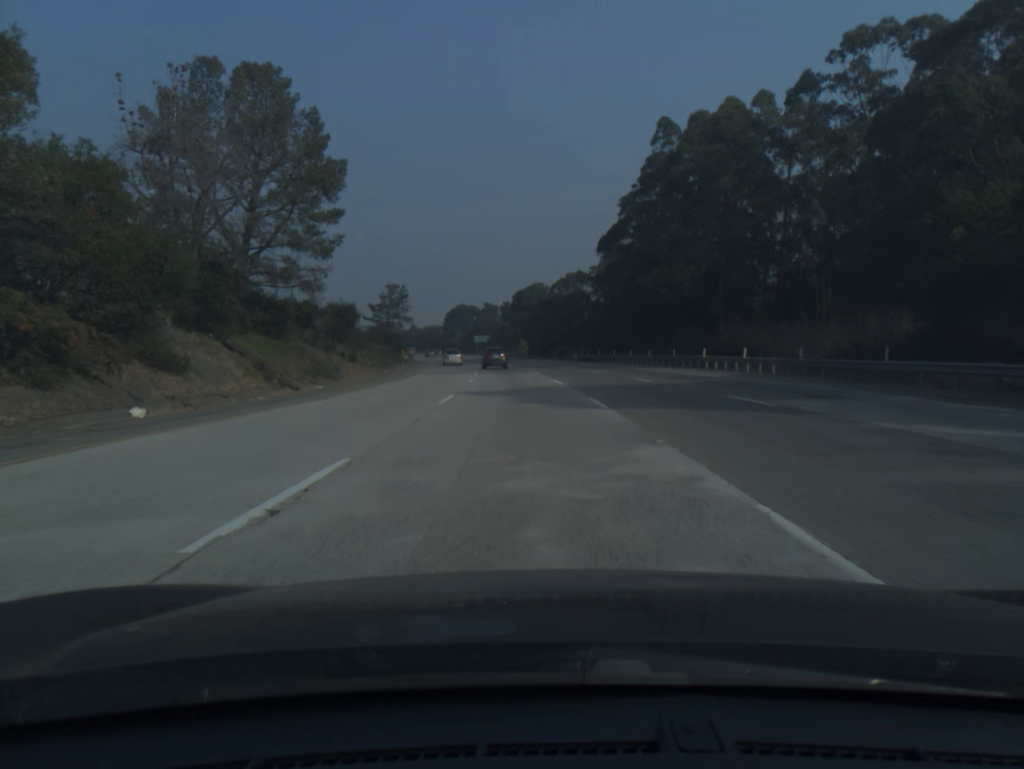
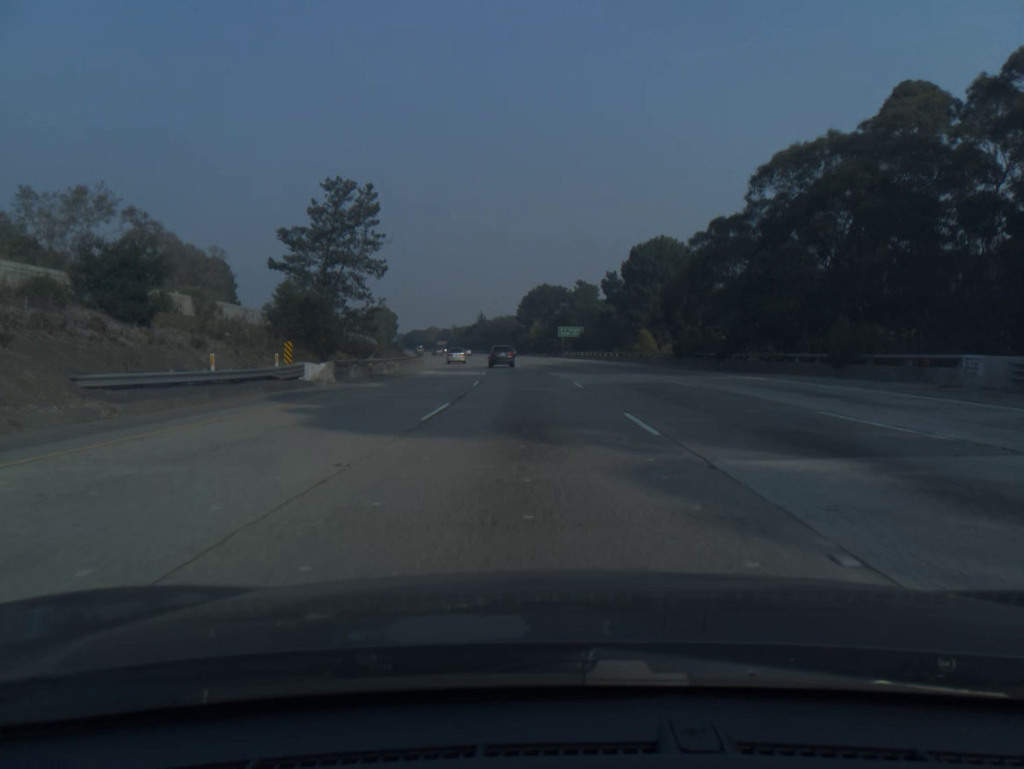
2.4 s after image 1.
(-4.9, +78.2) m; -7°
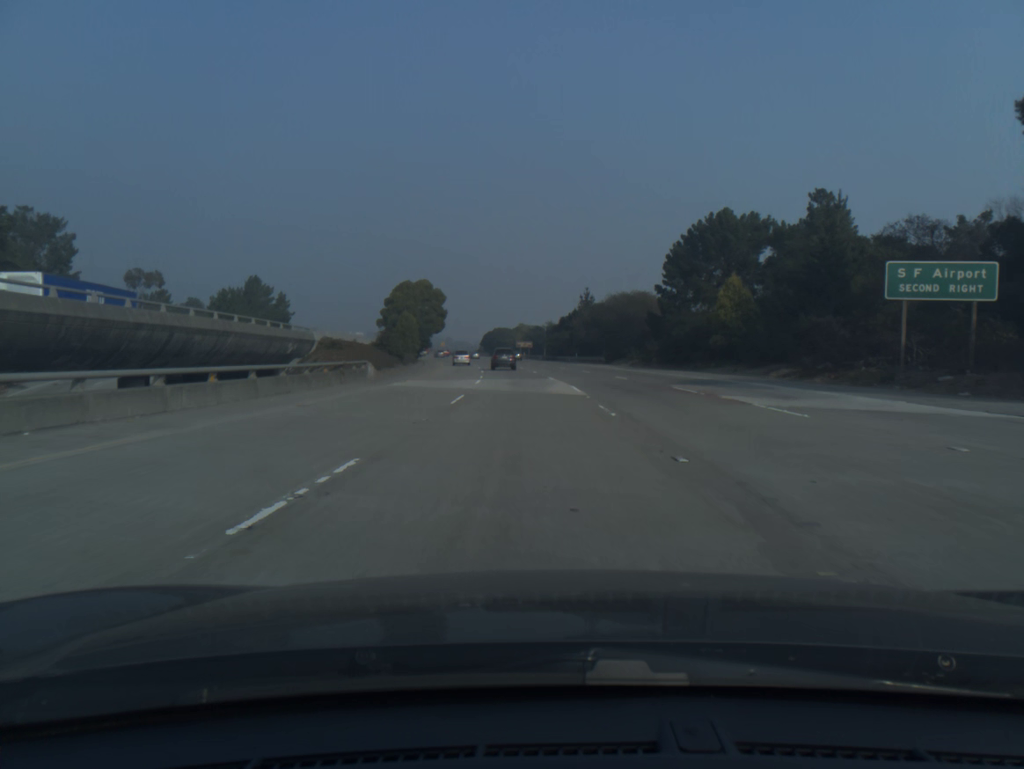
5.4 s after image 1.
(-6.3, +97.5) m; -8°
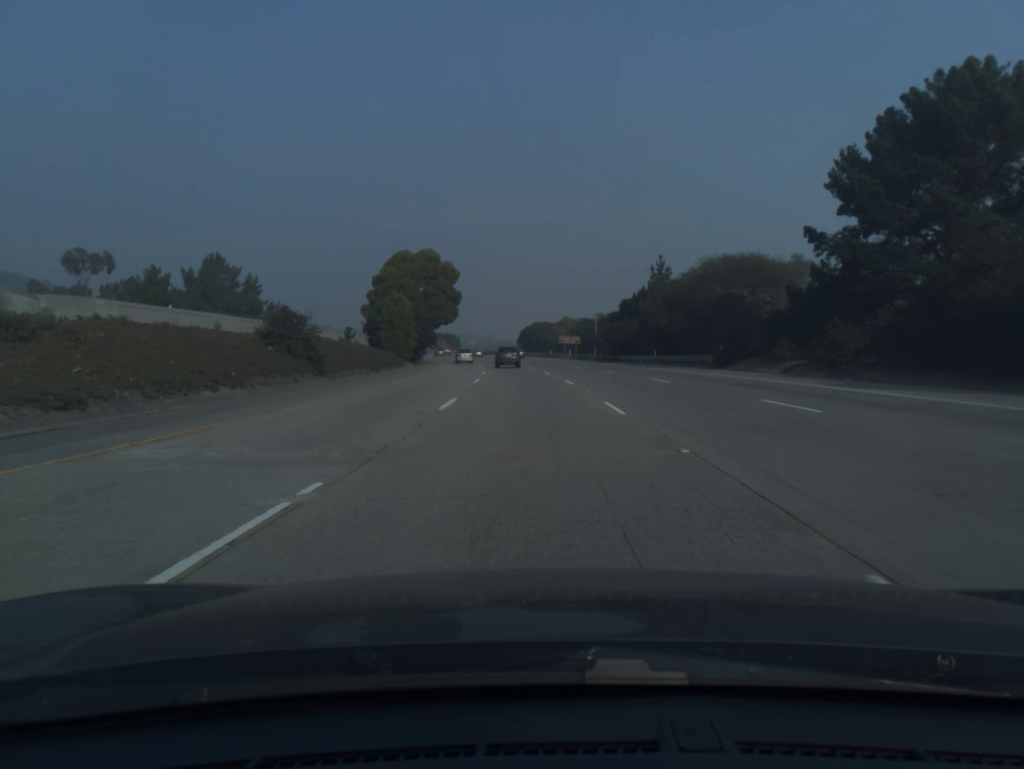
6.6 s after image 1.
(-1.1, +39.0) m; -3°
